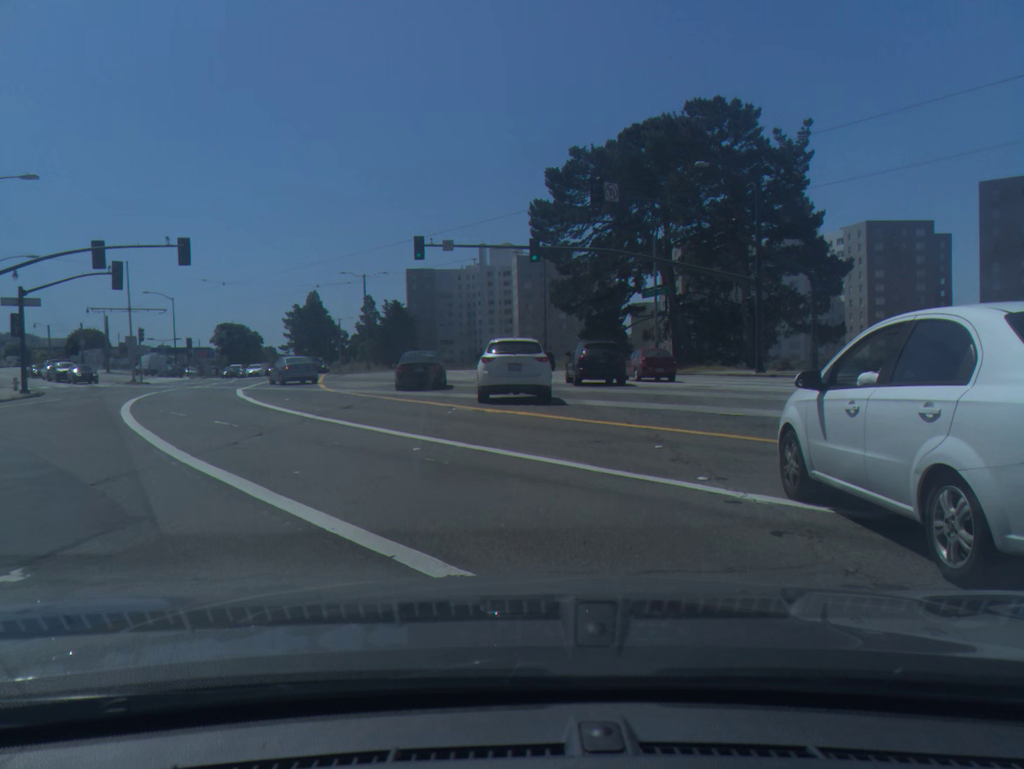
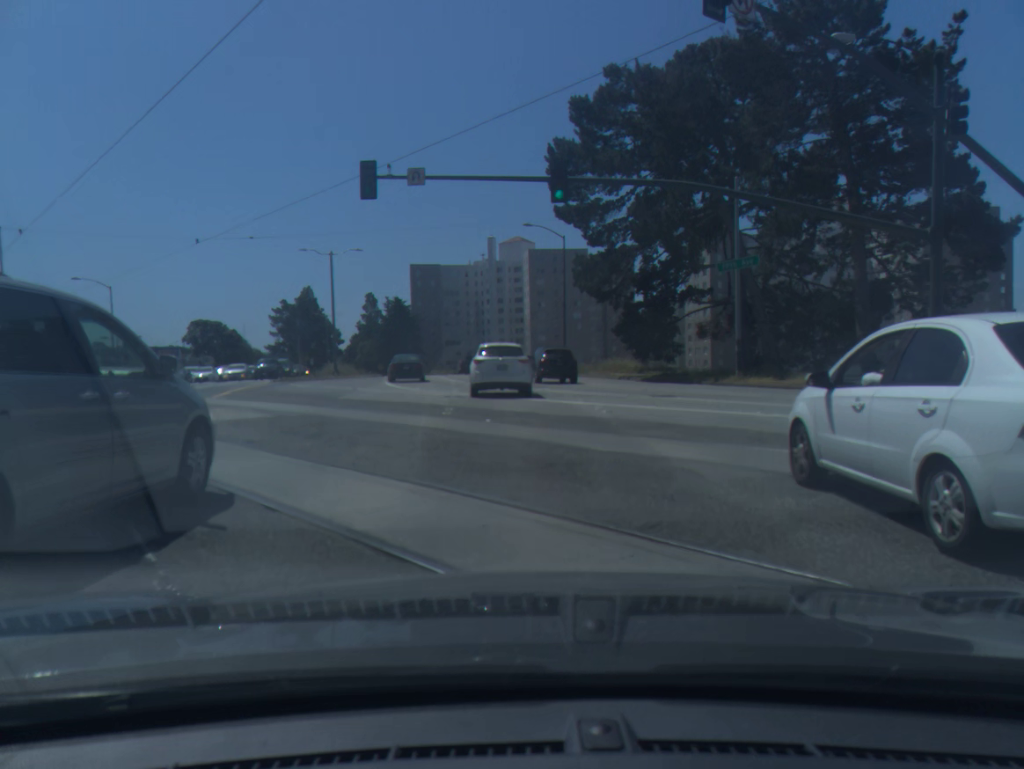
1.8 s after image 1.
(-0.1, +17.6) m; -1°
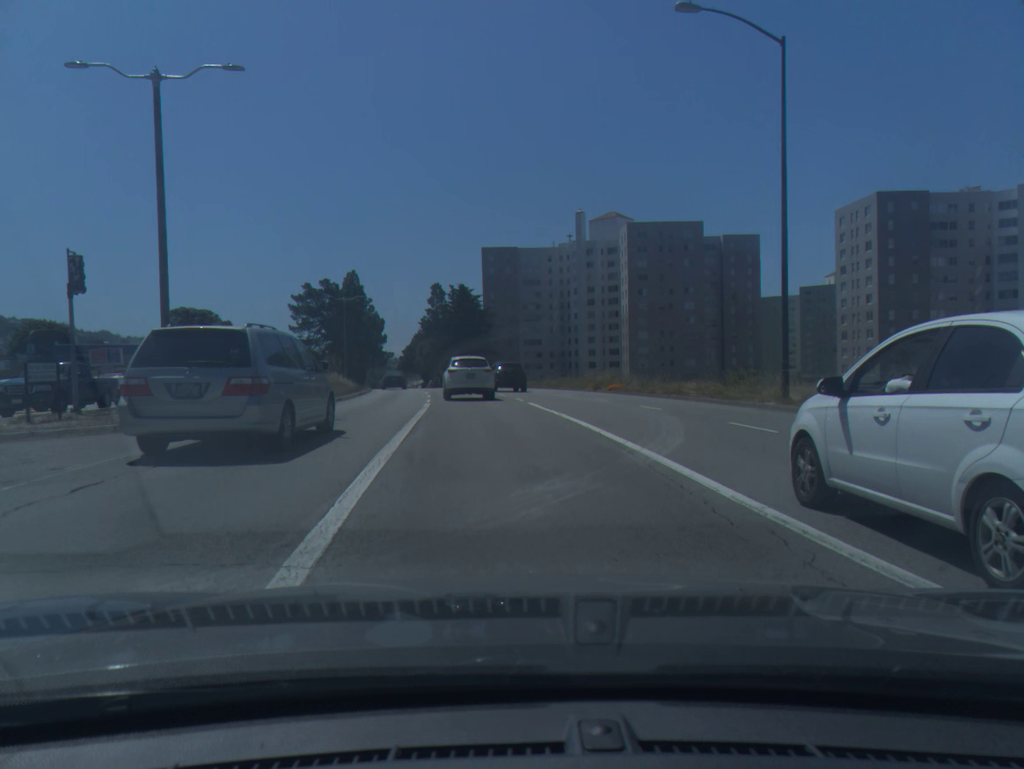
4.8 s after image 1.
(-1.6, +37.4) m; -7°
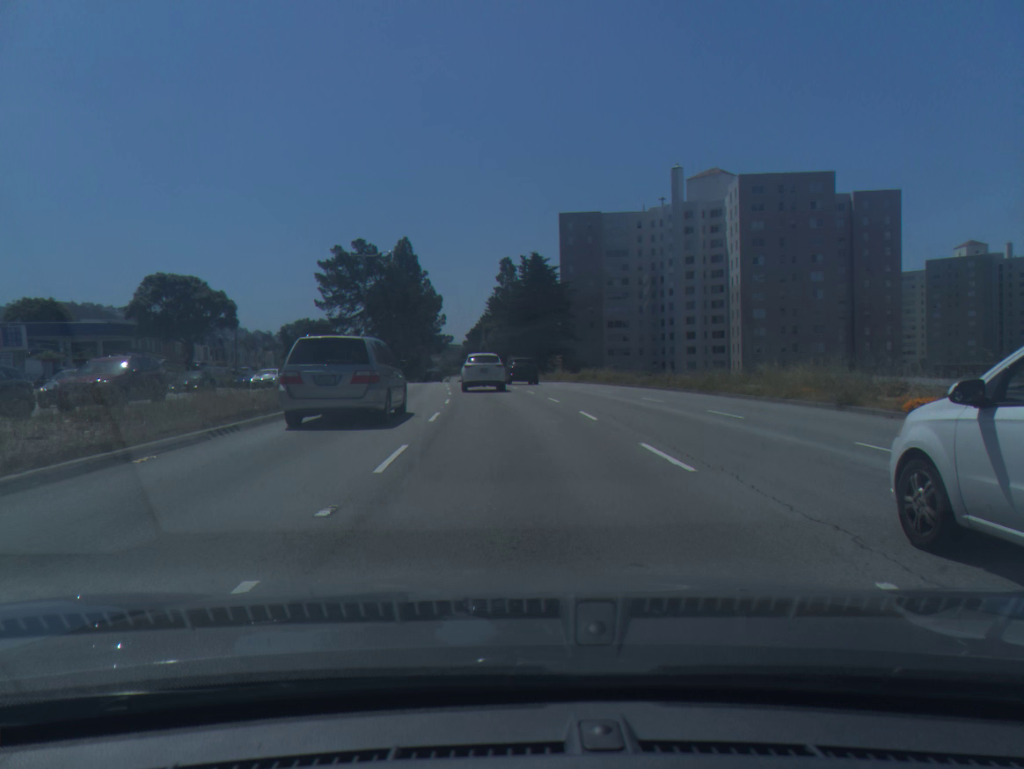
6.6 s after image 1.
(-1.4, +26.5) m; -5°
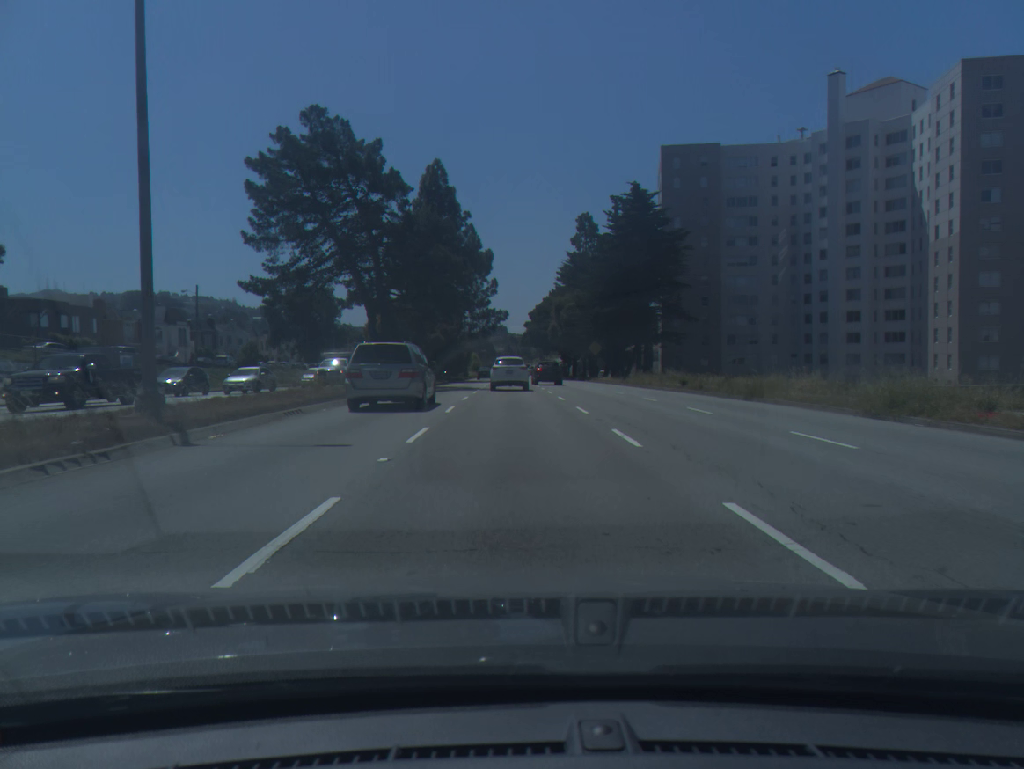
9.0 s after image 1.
(-2.1, +41.4) m; -5°
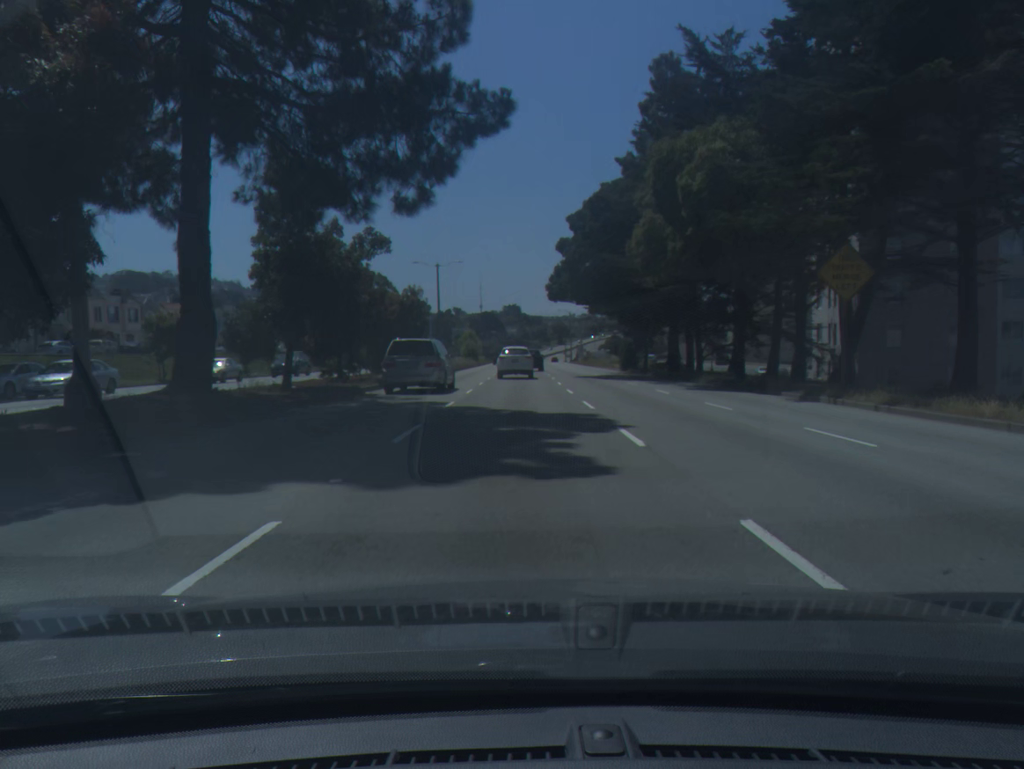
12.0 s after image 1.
(-0.5, +60.4) m; -1°
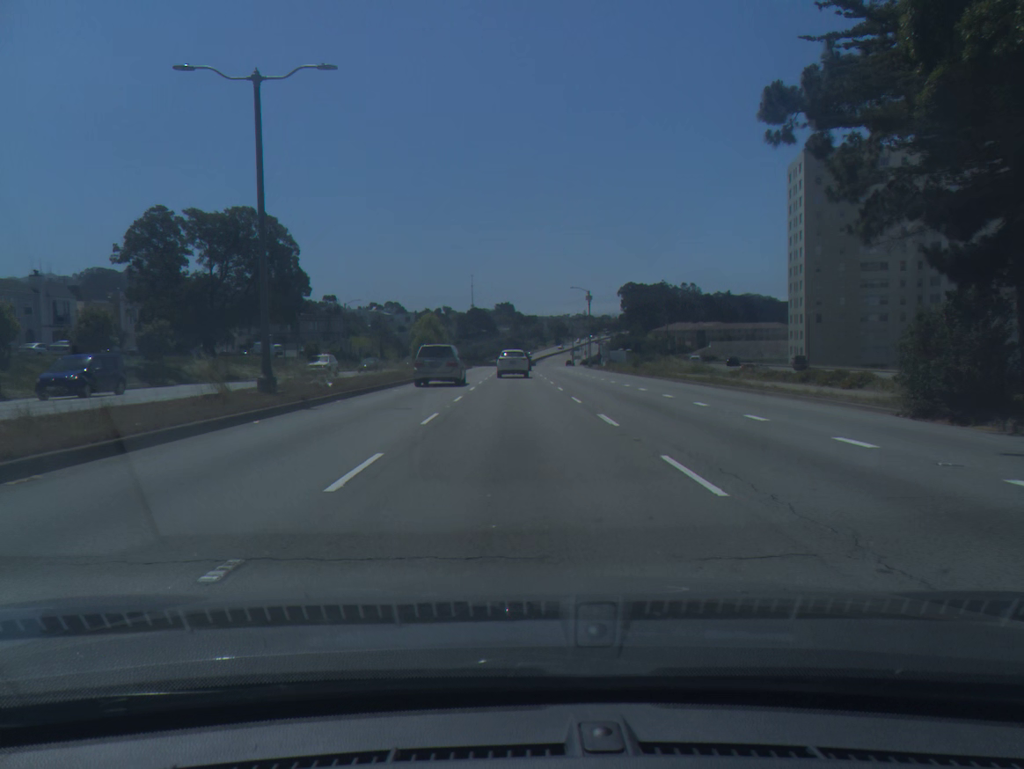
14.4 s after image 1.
(+0.1, +48.2) m; +1°
